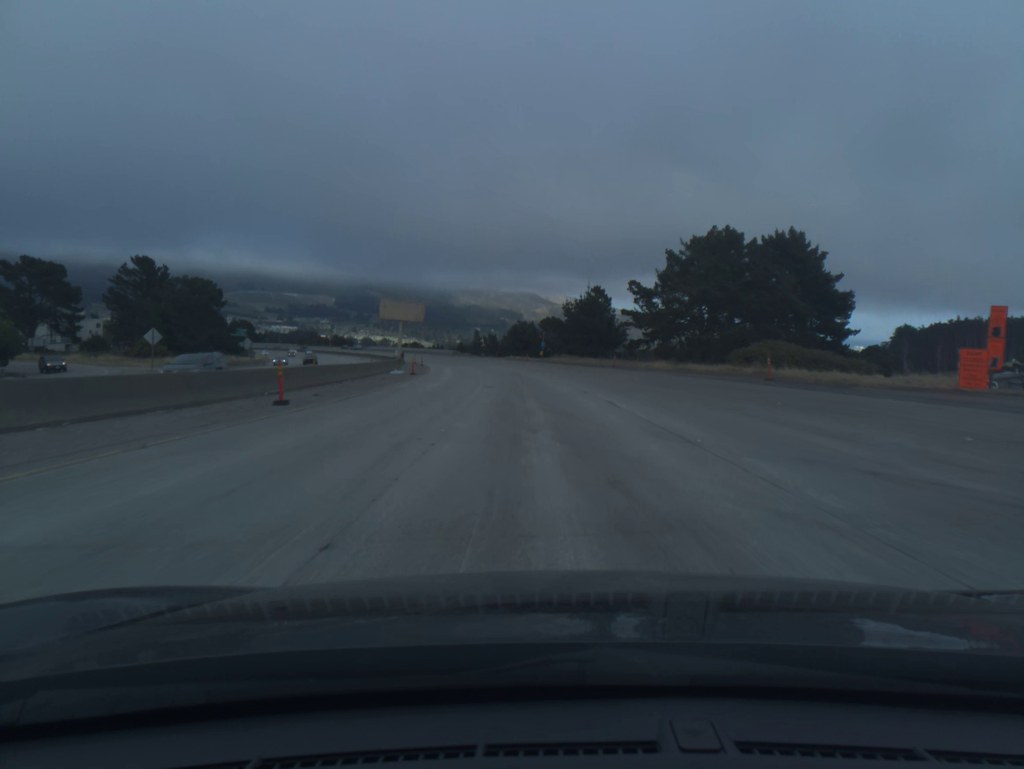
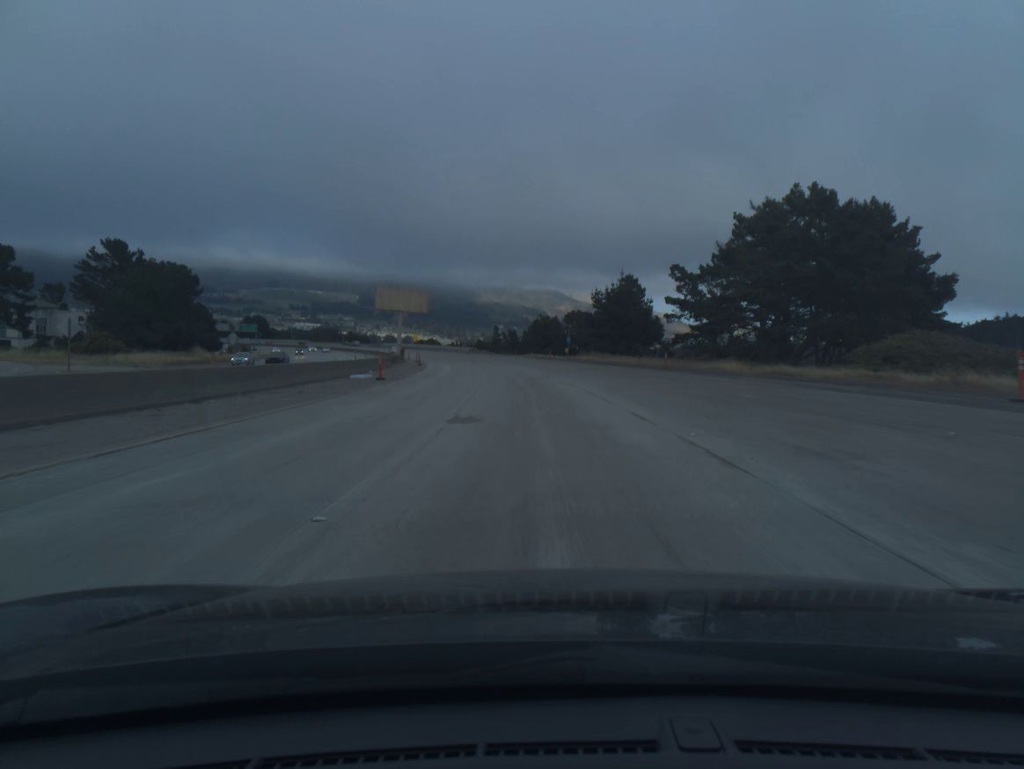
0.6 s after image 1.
(-0.2, +17.4) m; -2°
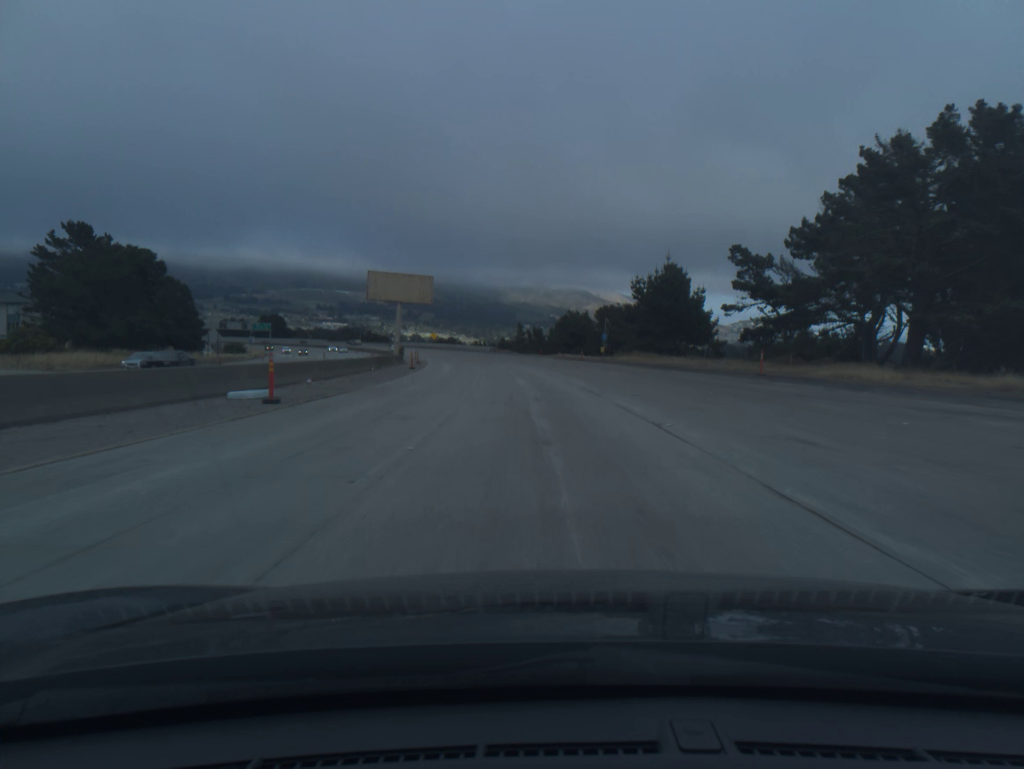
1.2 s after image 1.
(-0.3, +17.4) m; -2°
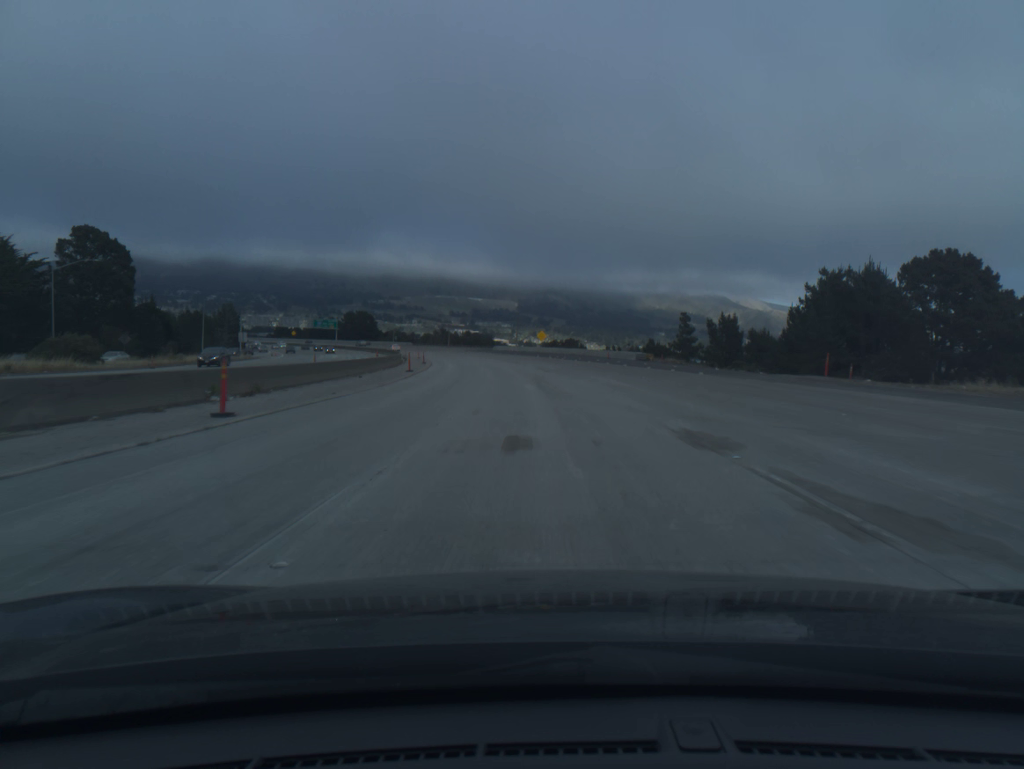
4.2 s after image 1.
(-7.2, +87.0) m; -10°
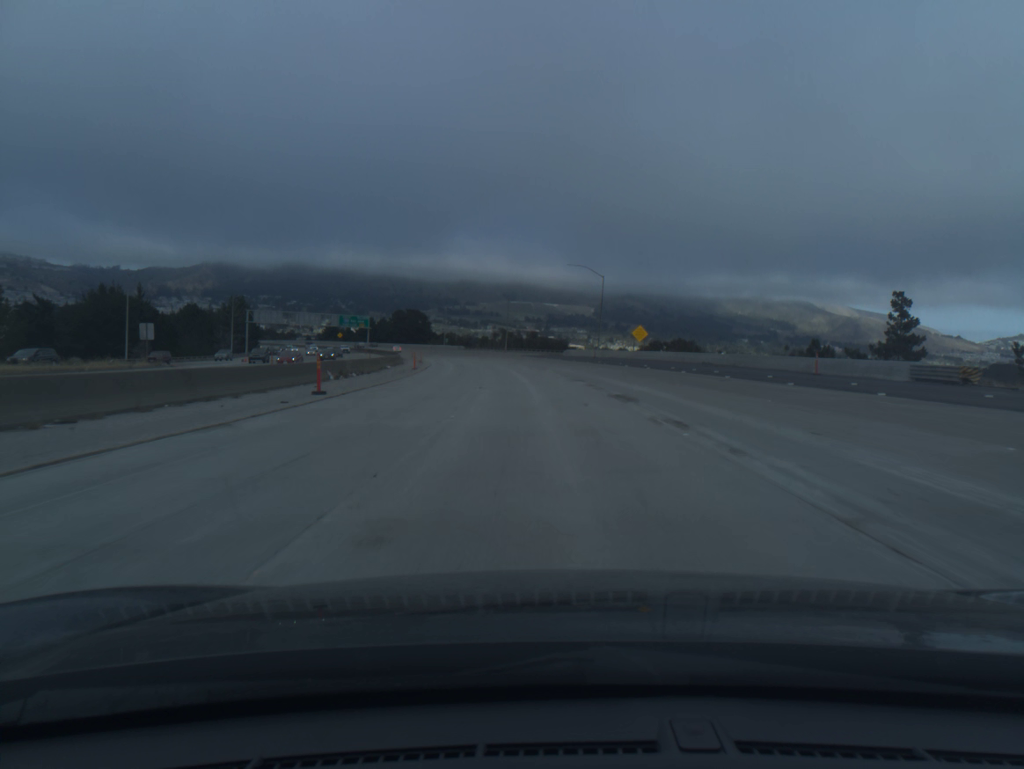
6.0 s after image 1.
(-2.4, +52.6) m; -5°
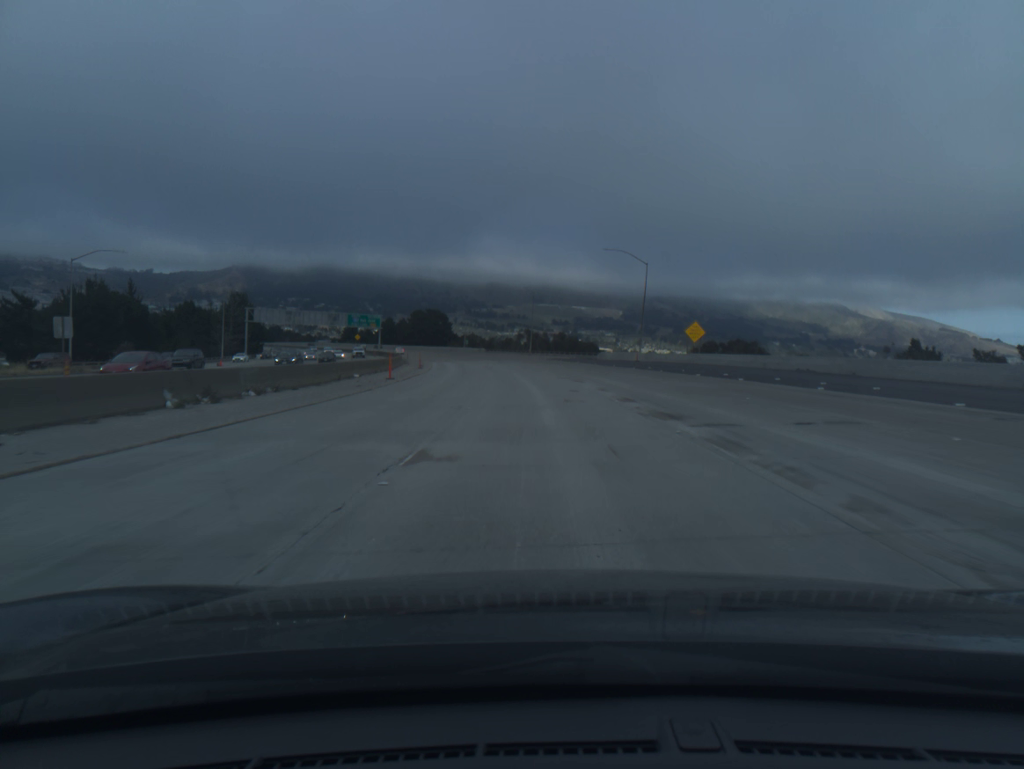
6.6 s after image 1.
(-0.3, +17.6) m; -2°
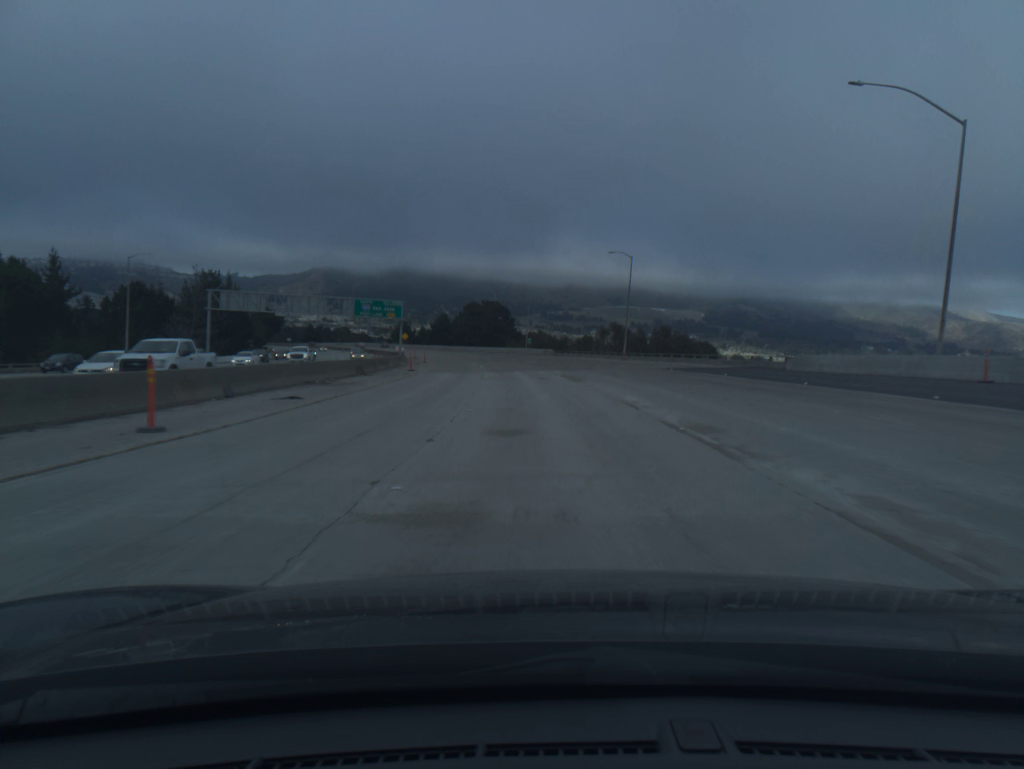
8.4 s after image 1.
(-2.6, +52.9) m; -5°
